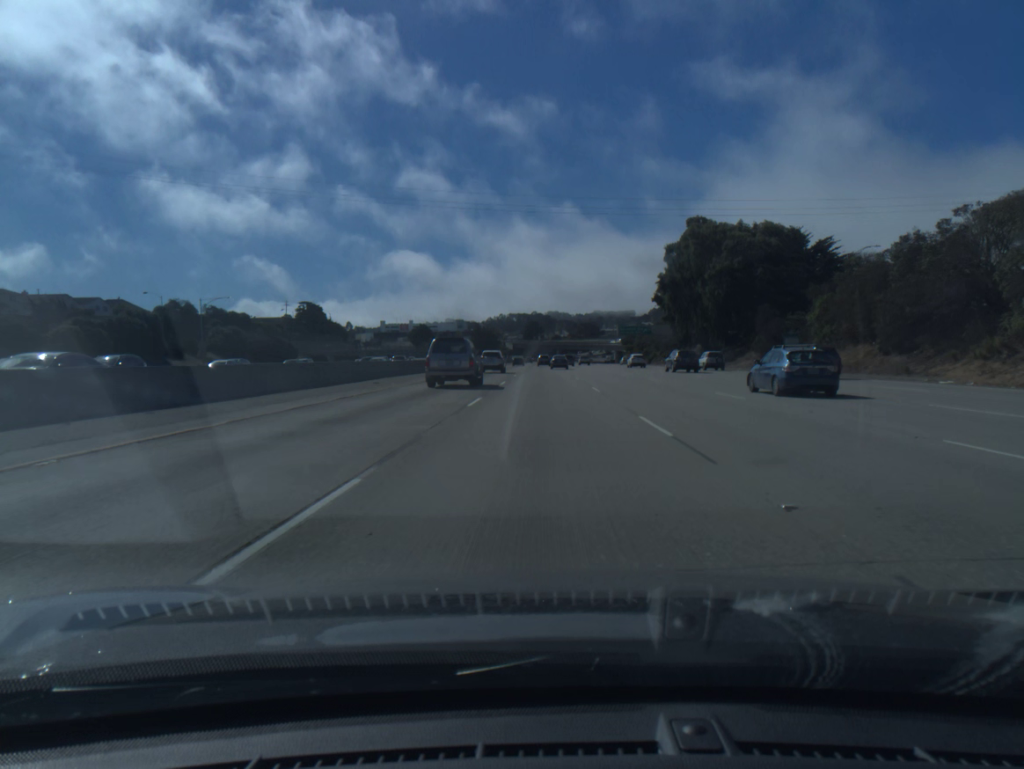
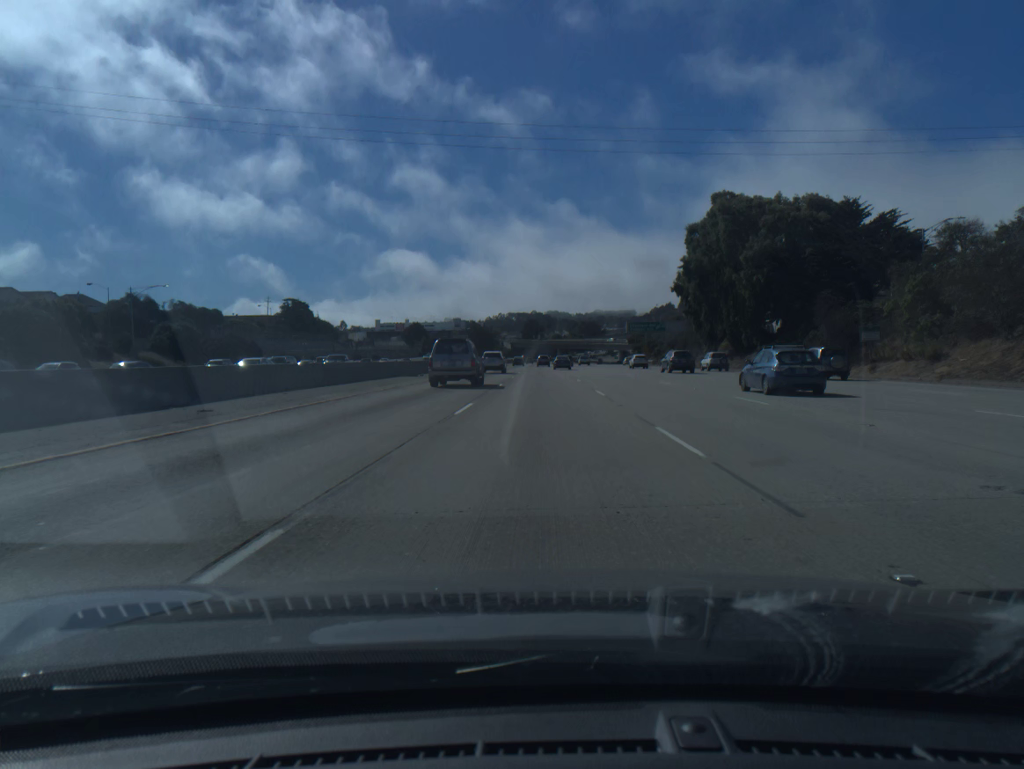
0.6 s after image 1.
(0.0, +17.1) m; 0°
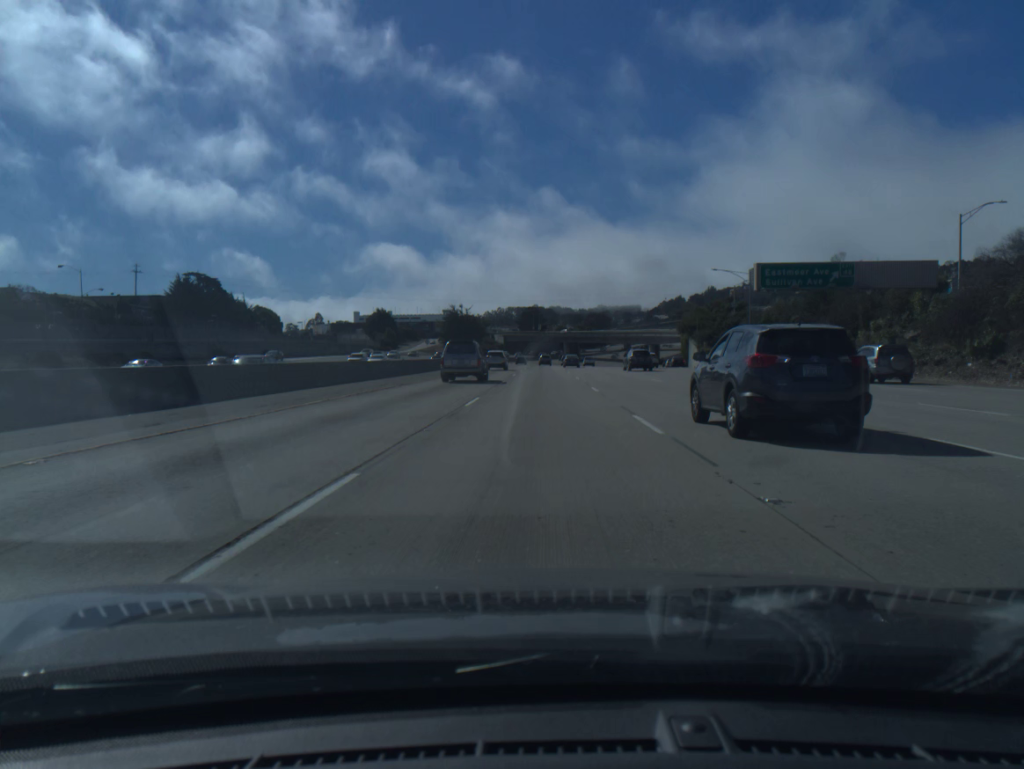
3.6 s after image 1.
(0.0, +85.3) m; 0°
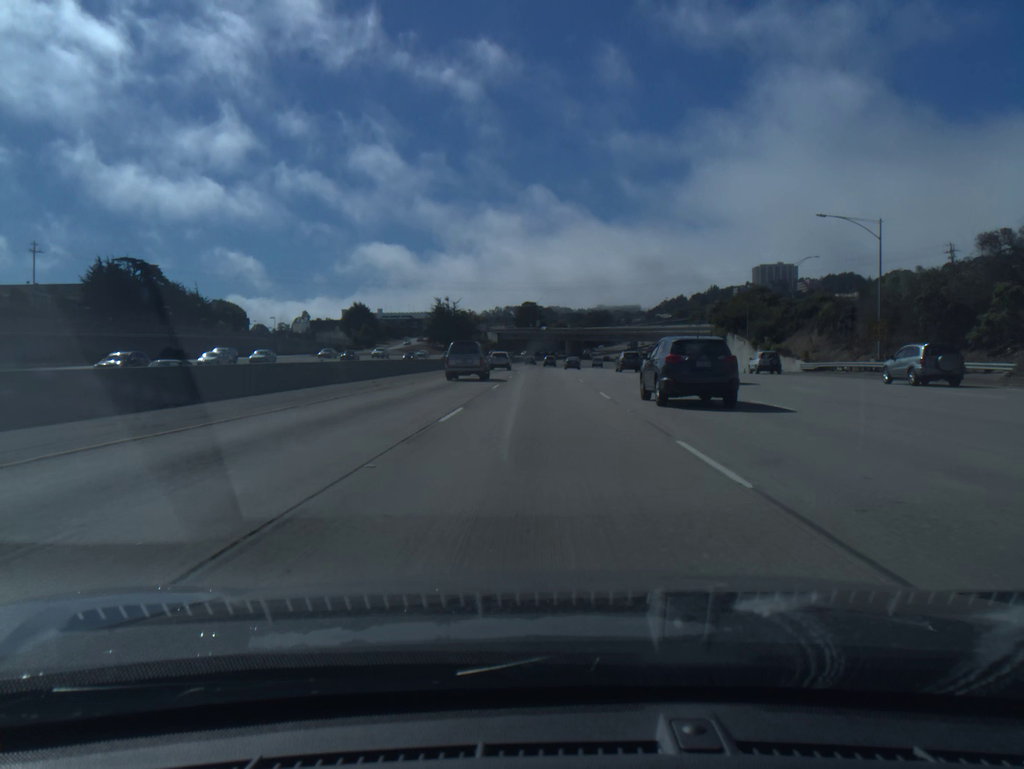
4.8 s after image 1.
(0.0, +34.0) m; 0°
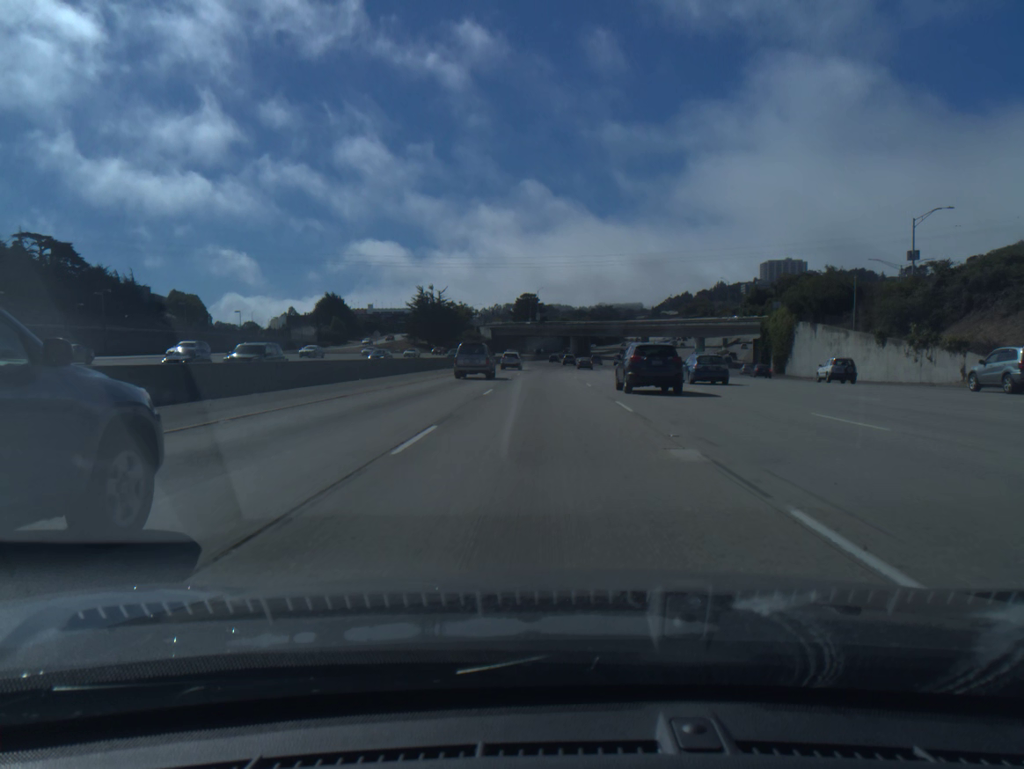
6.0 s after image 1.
(0.0, +34.0) m; 0°
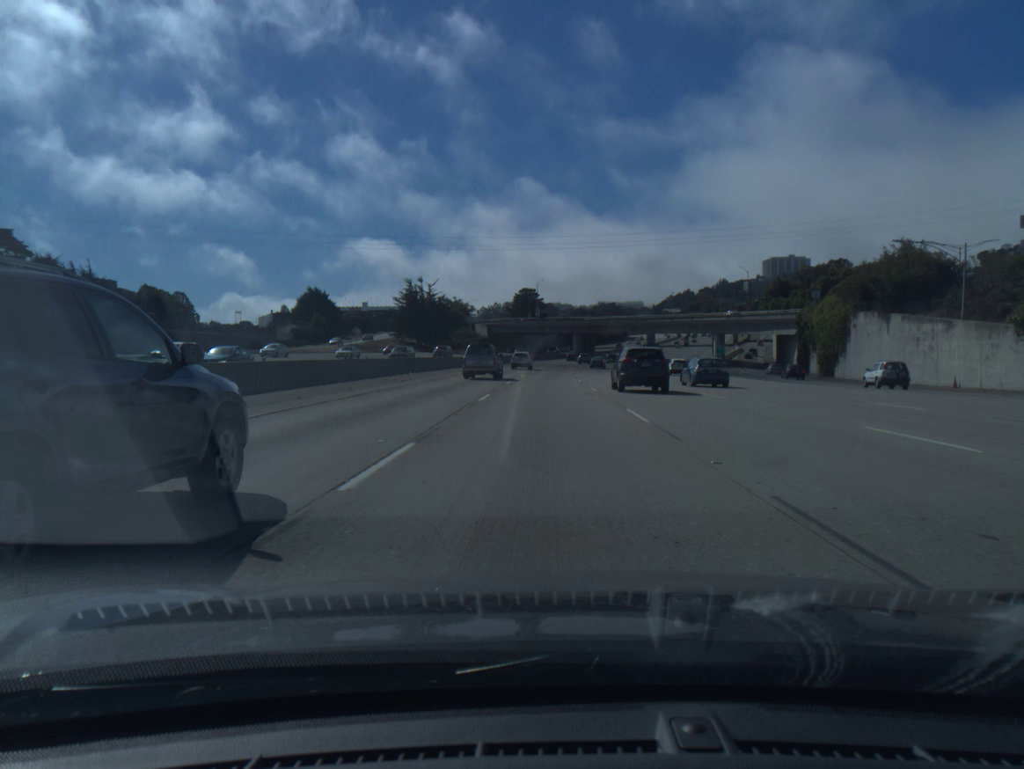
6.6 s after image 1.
(0.0, +17.0) m; 0°
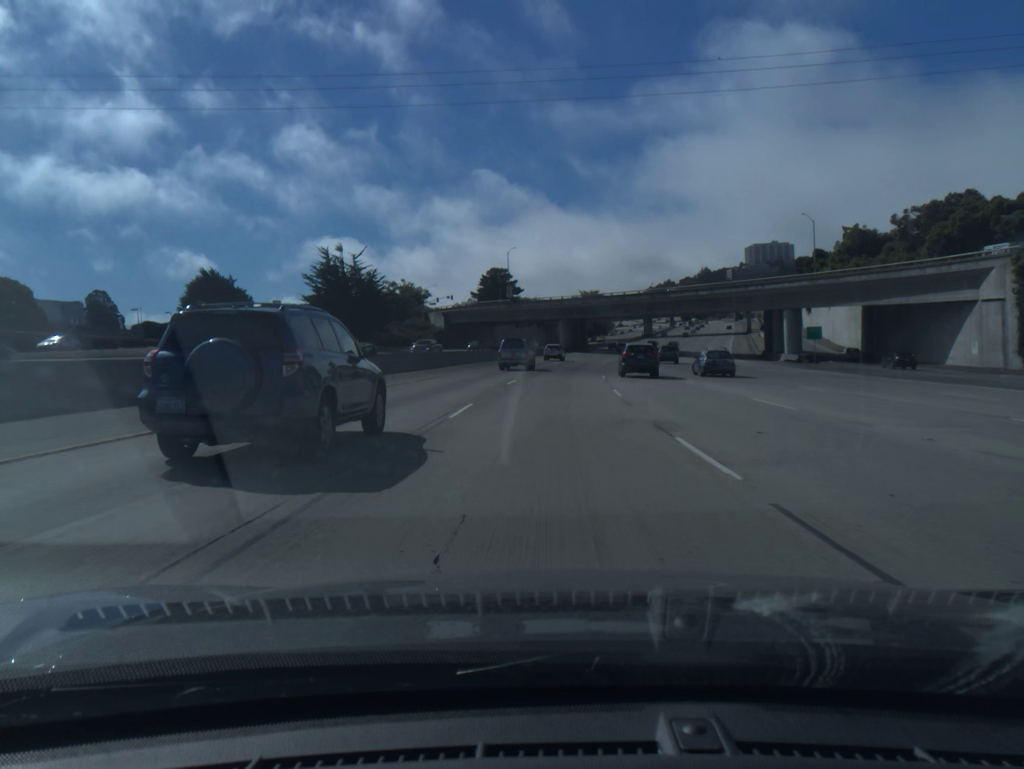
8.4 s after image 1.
(+0.4, +51.1) m; +2°
